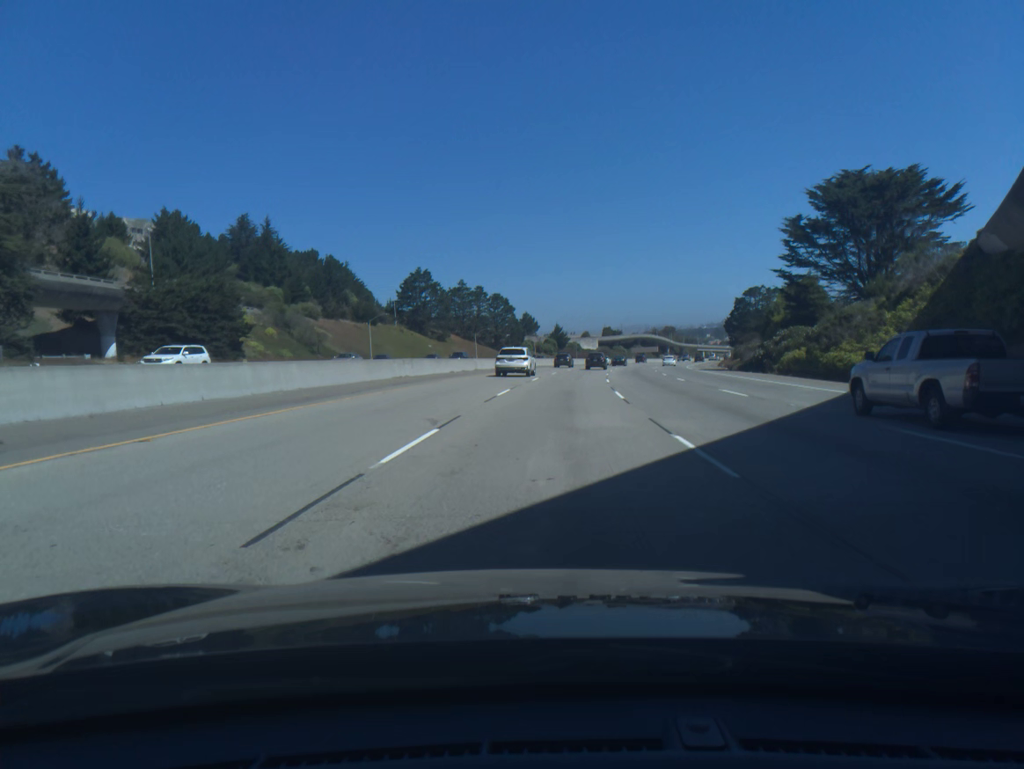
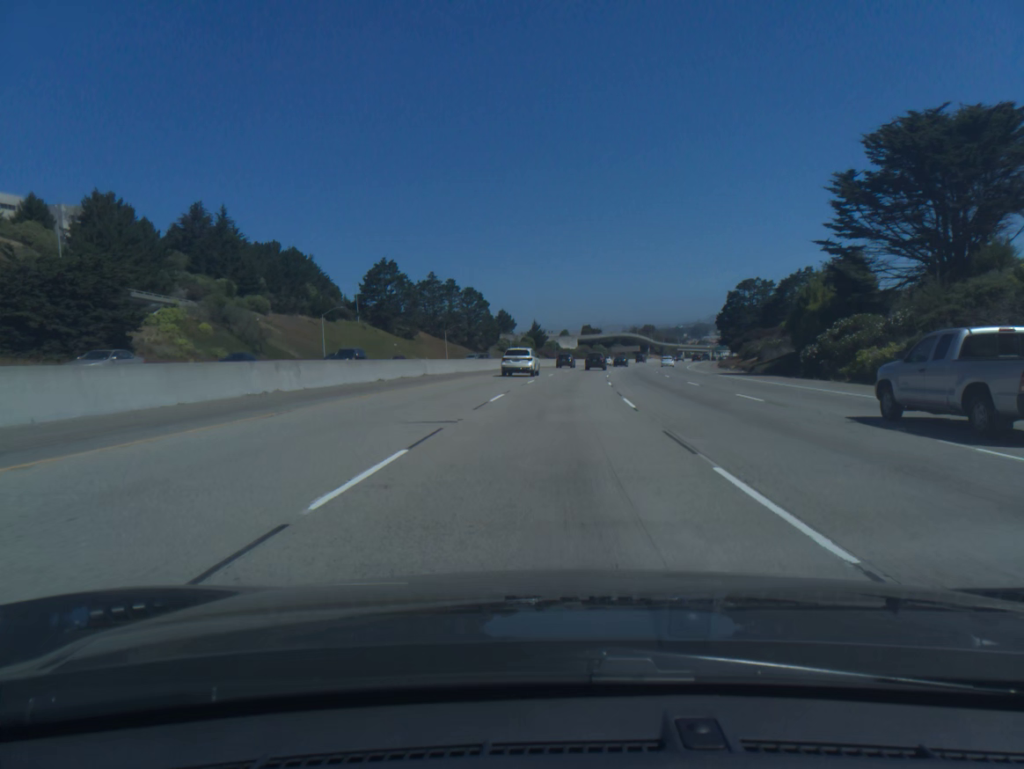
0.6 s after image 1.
(+0.2, +16.9) m; +2°
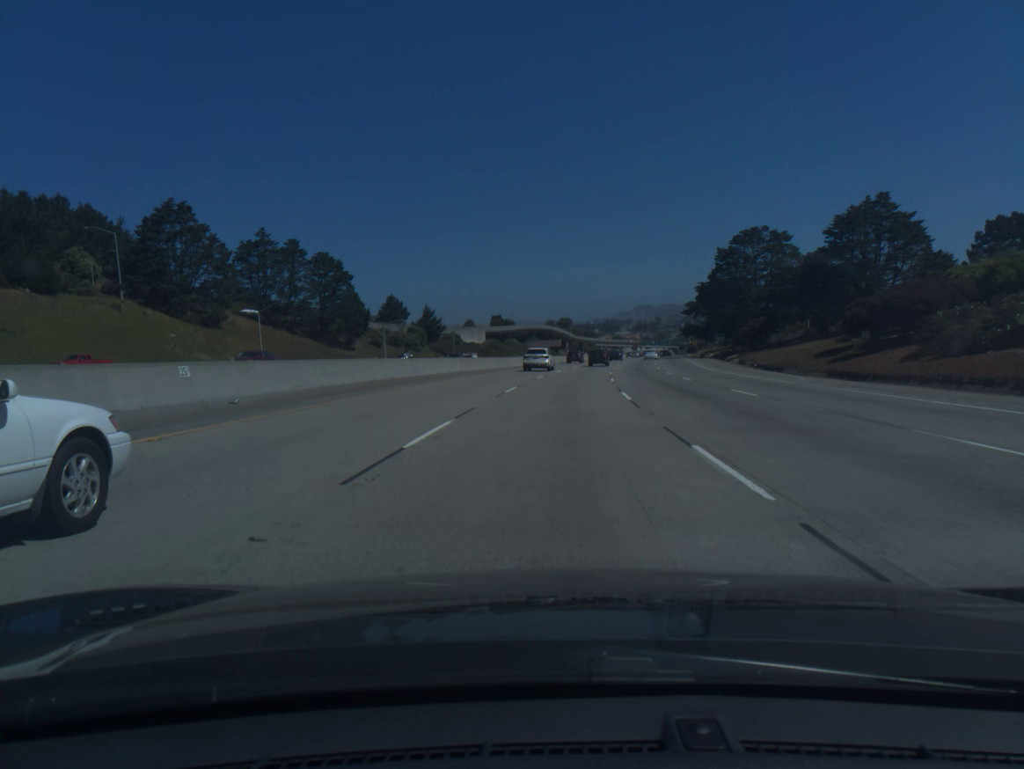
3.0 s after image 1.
(+4.1, +68.7) m; +7°
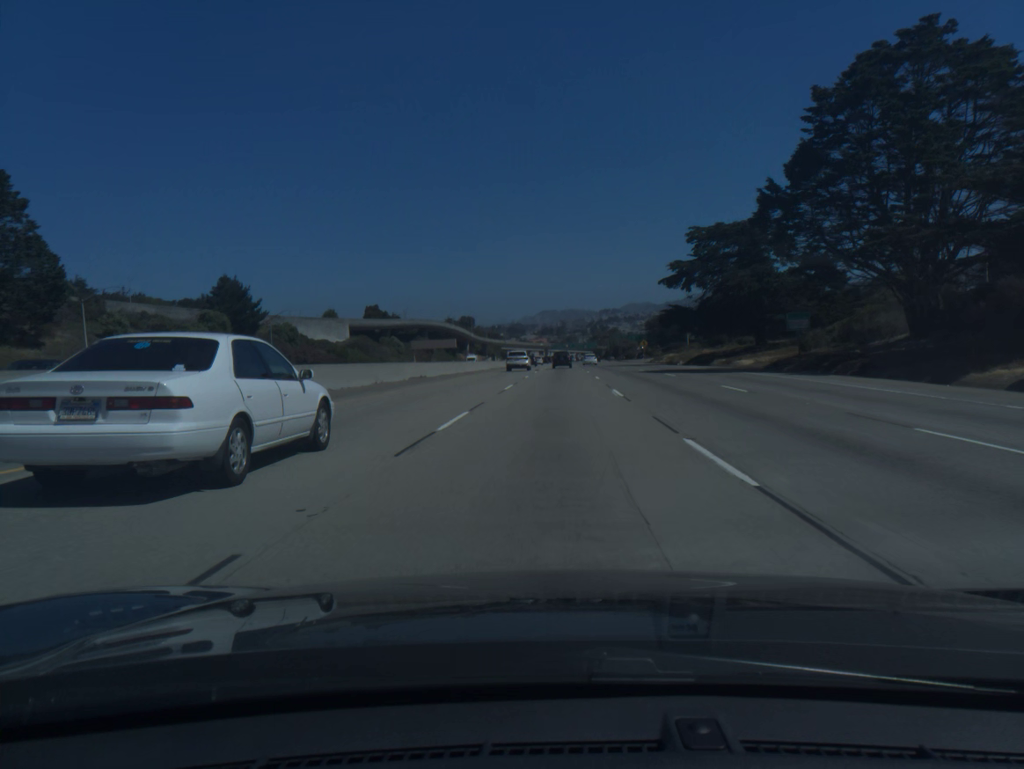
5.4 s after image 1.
(+4.3, +70.3) m; +7°
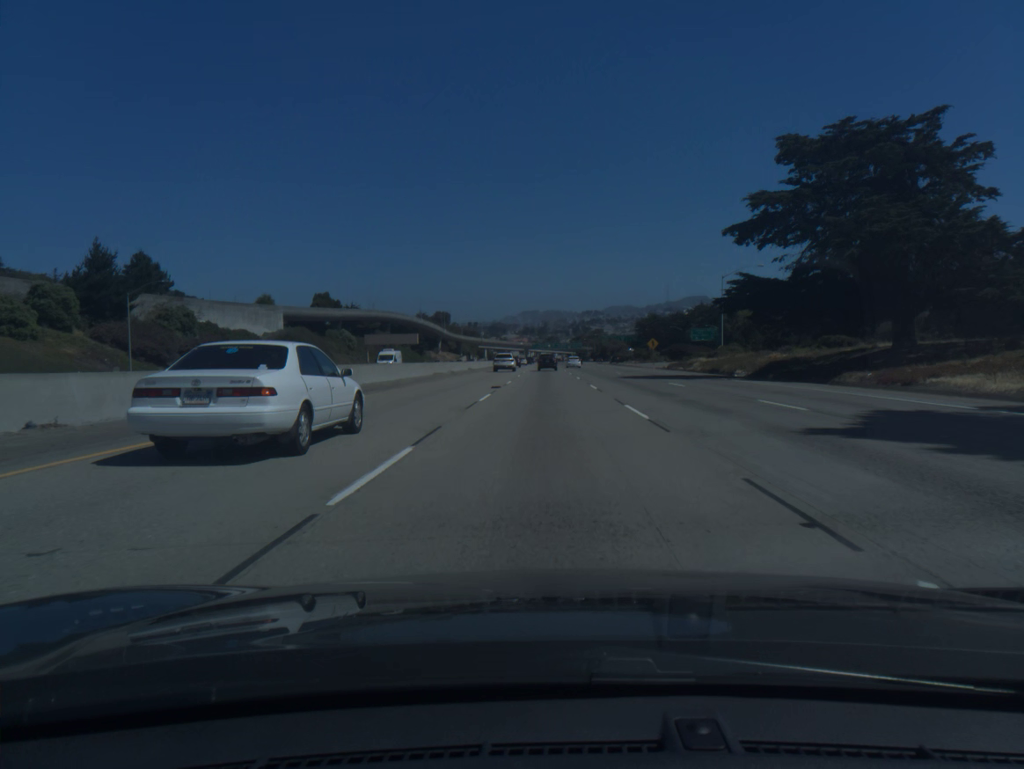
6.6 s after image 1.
(+0.5, +35.3) m; +1°
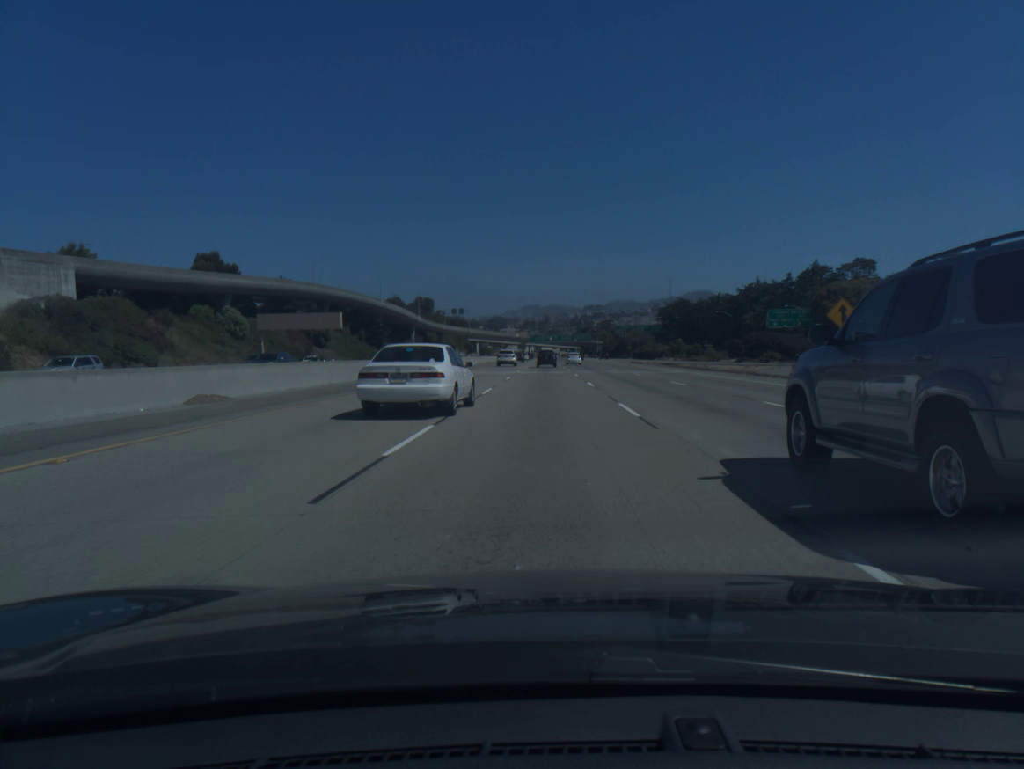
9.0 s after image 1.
(+0.2, +70.8) m; 0°
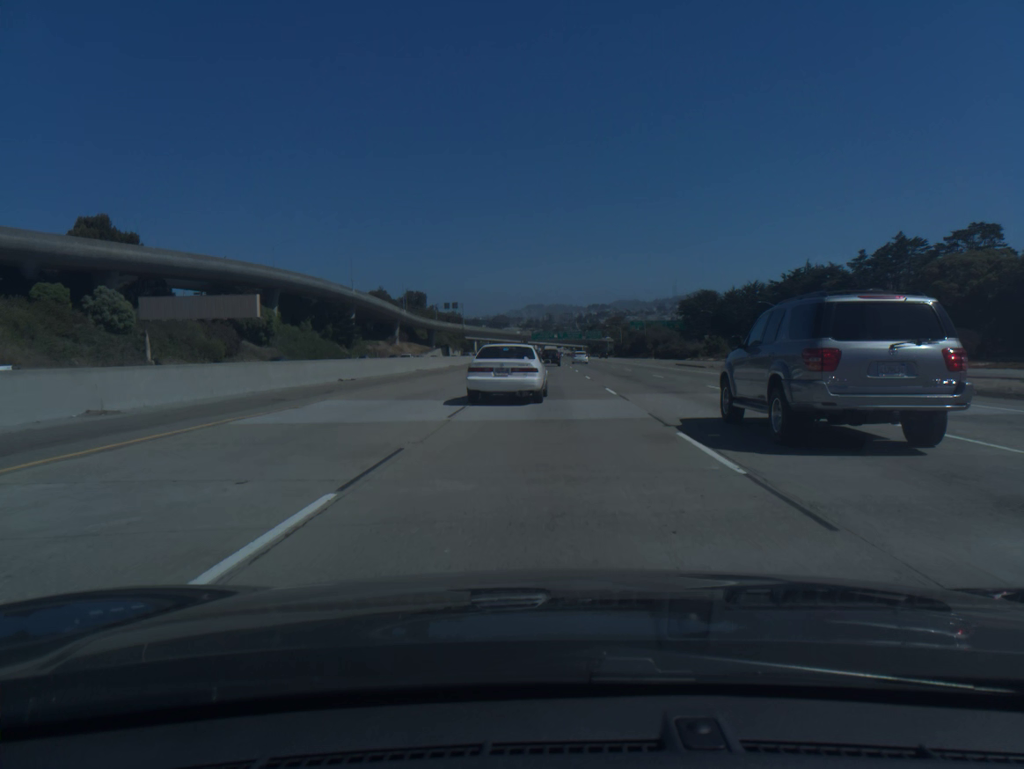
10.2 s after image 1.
(-0.1, +35.6) m; 0°
